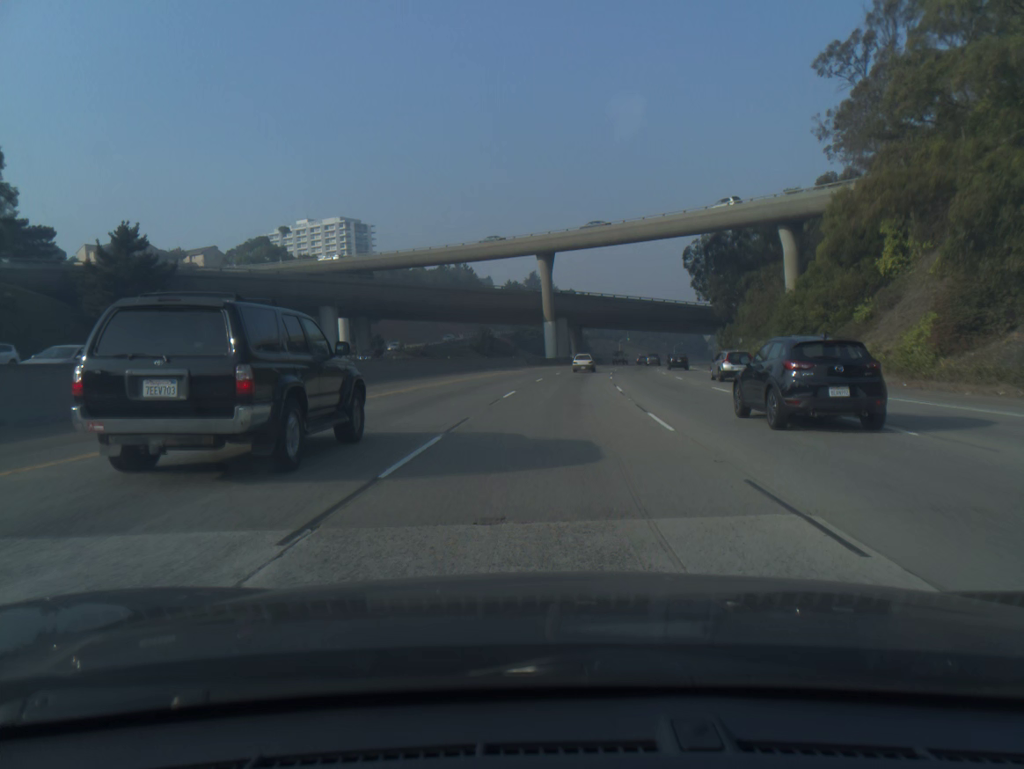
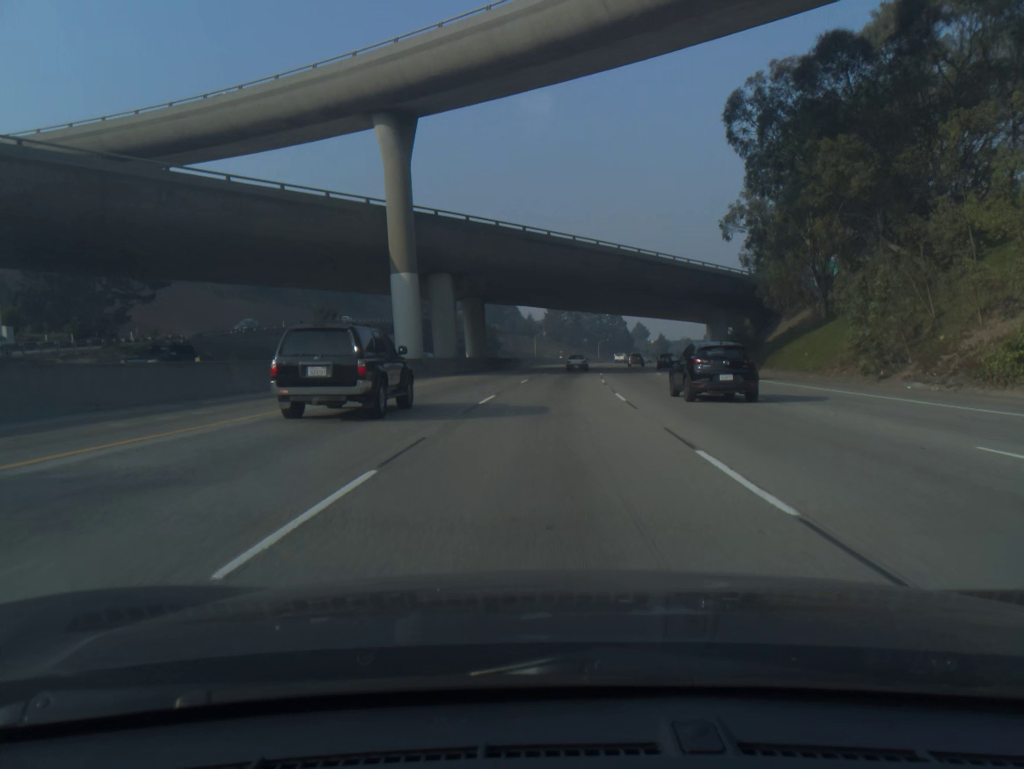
(+3.4, +62.2) m; +6°
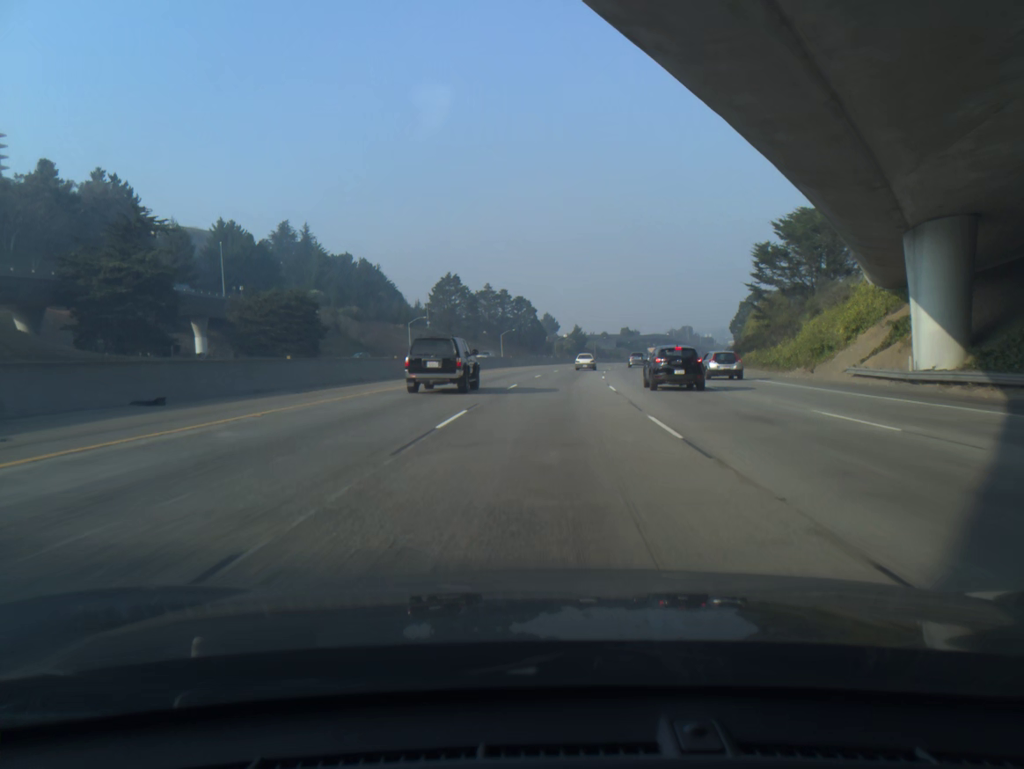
(+4.6, +79.3) m; +7°
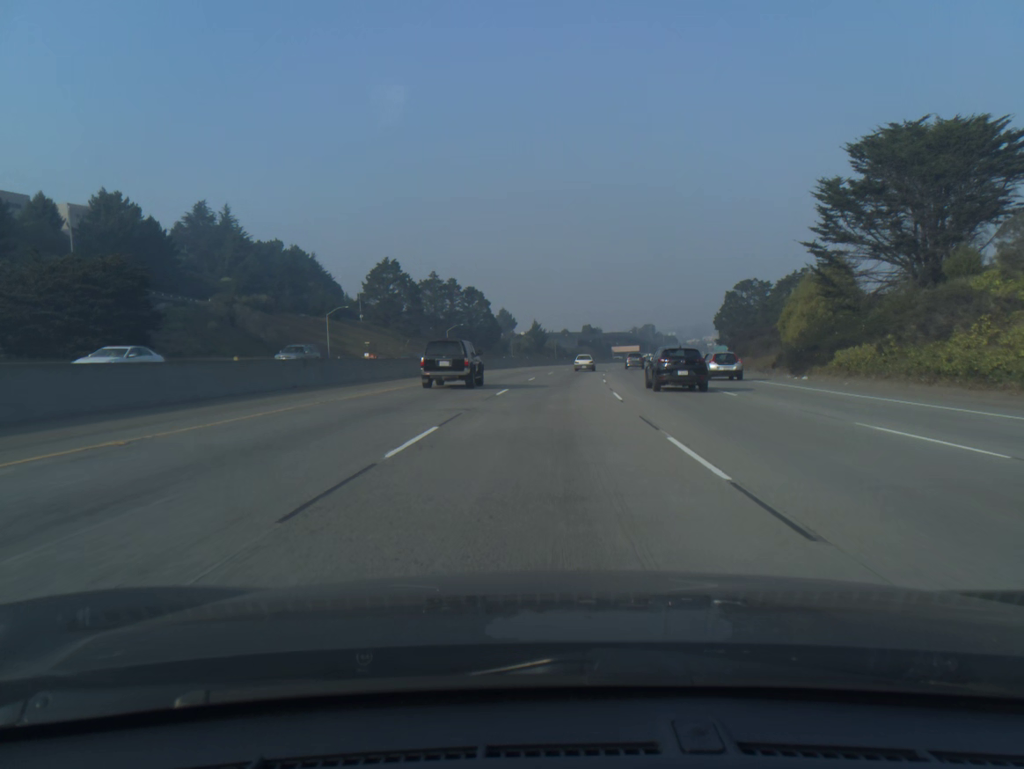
(+0.9, +32.3) m; +3°
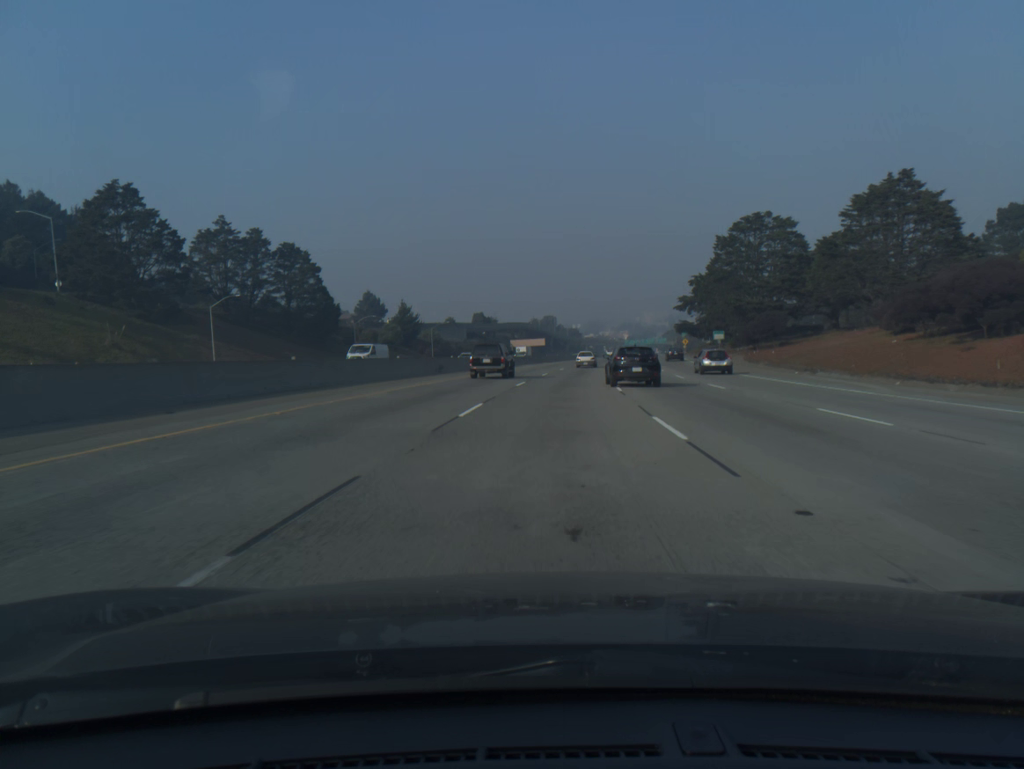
(+5.4, +81.5) m; +8°
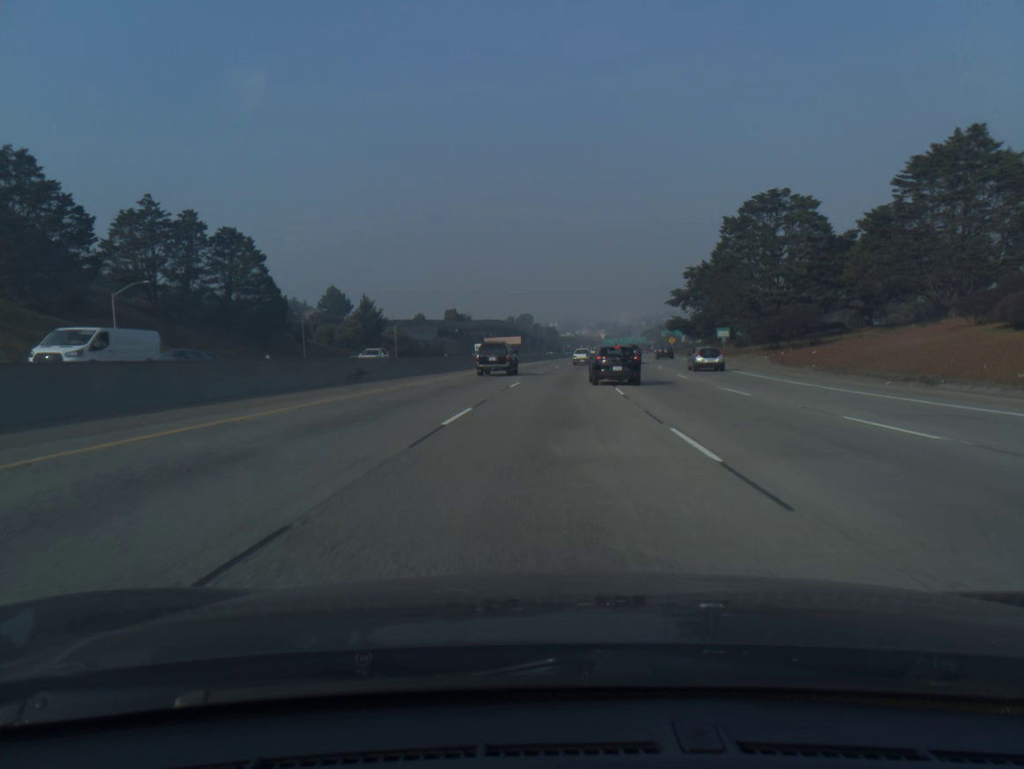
(+0.2, +16.5) m; +2°
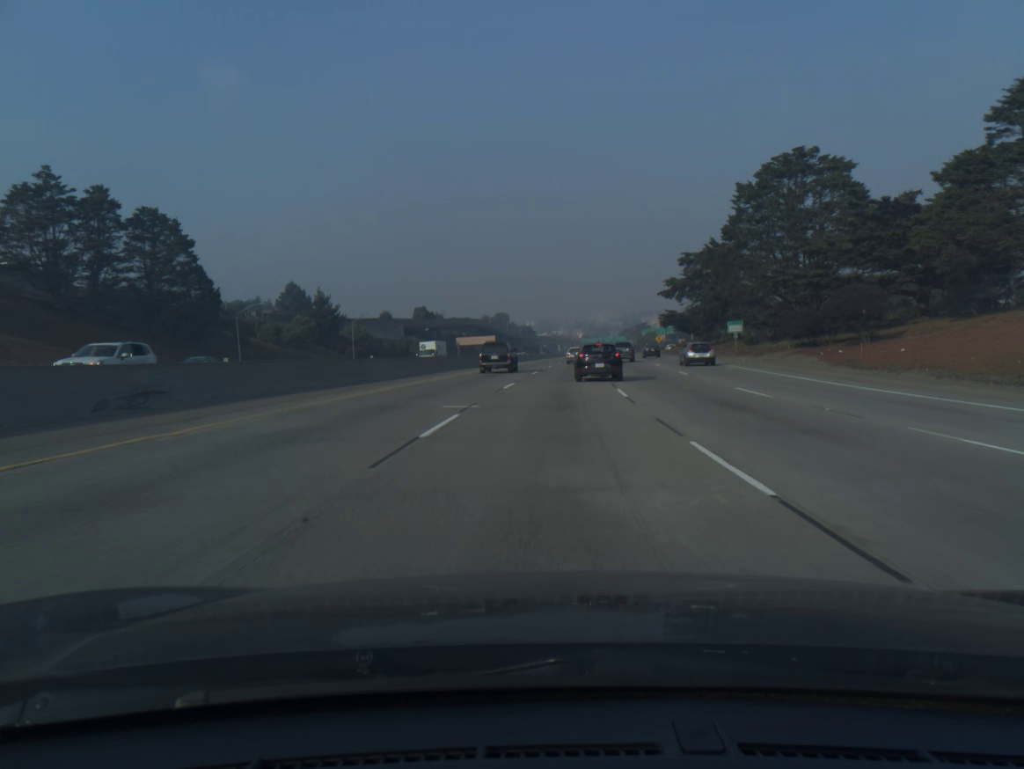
(+0.3, +16.5) m; +2°
